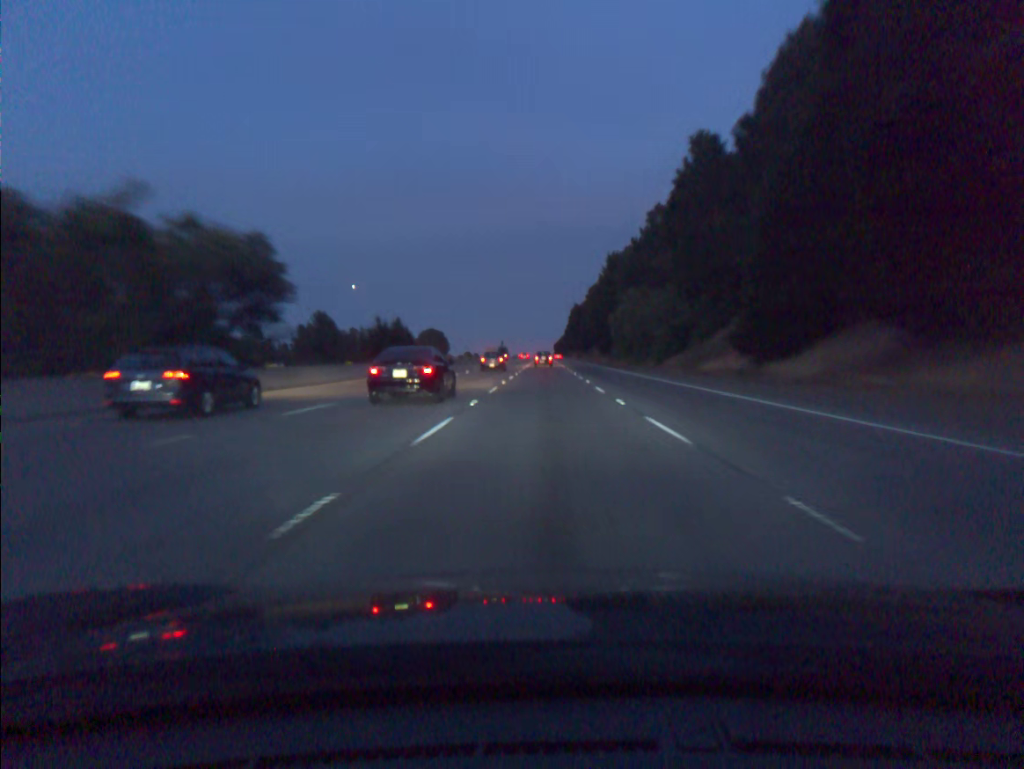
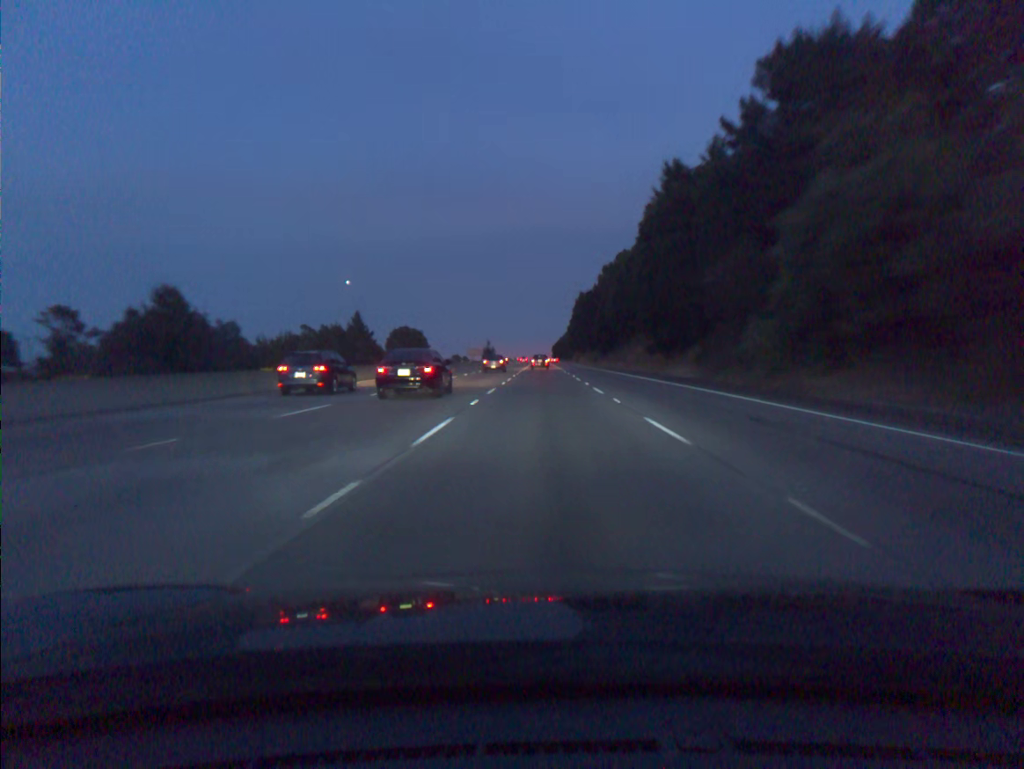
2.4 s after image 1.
(+0.1, +73.2) m; 0°
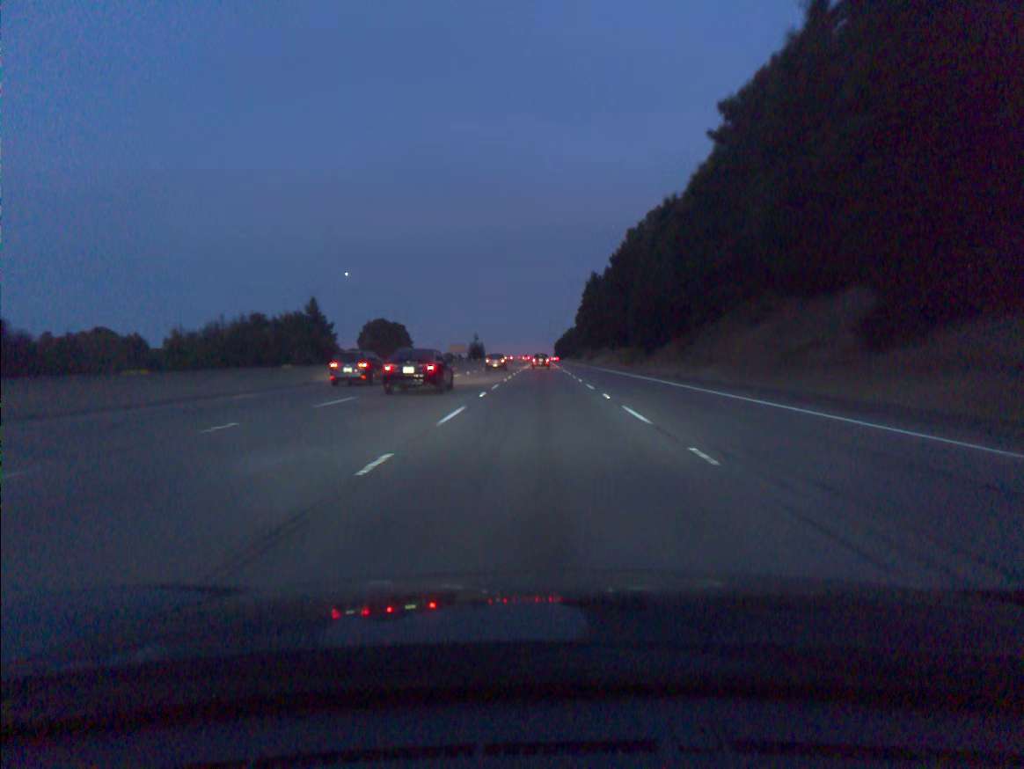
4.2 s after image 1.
(0.0, +55.4) m; 0°
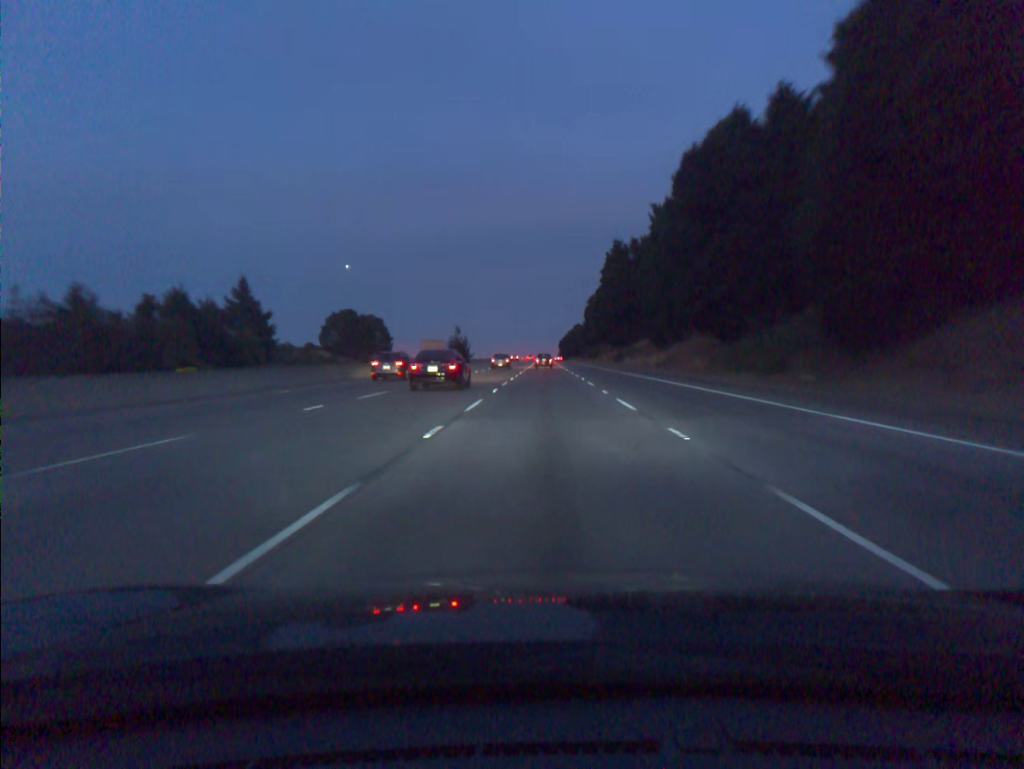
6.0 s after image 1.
(-0.2, +55.3) m; 0°
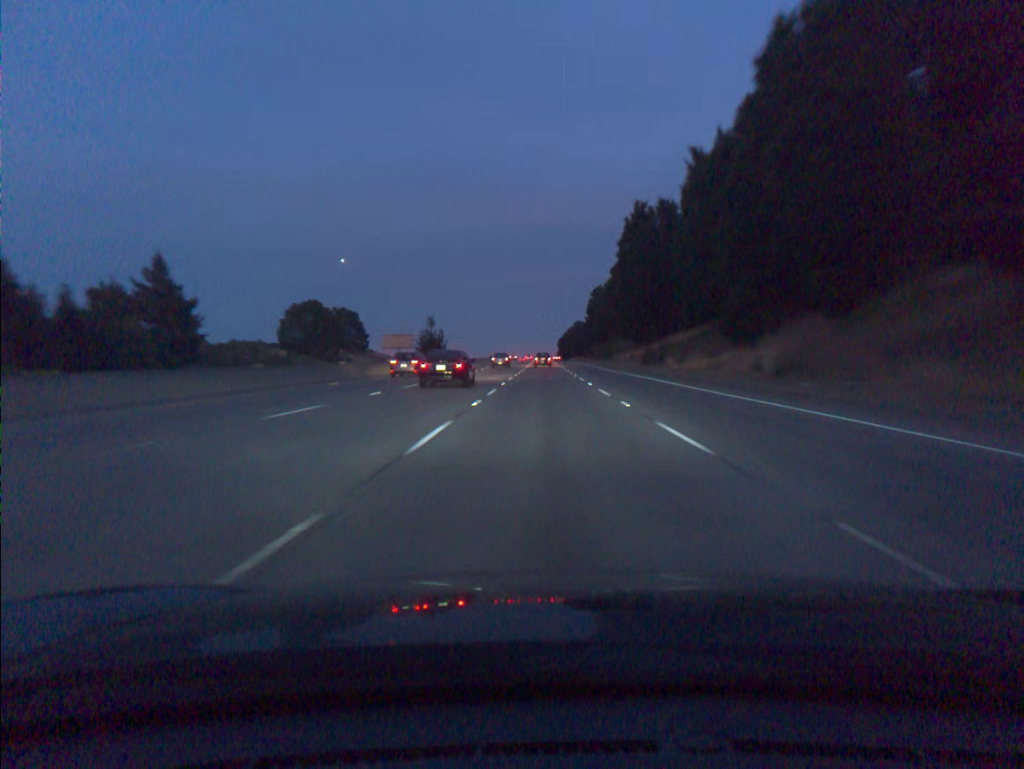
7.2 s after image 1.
(0.0, +36.8) m; 0°
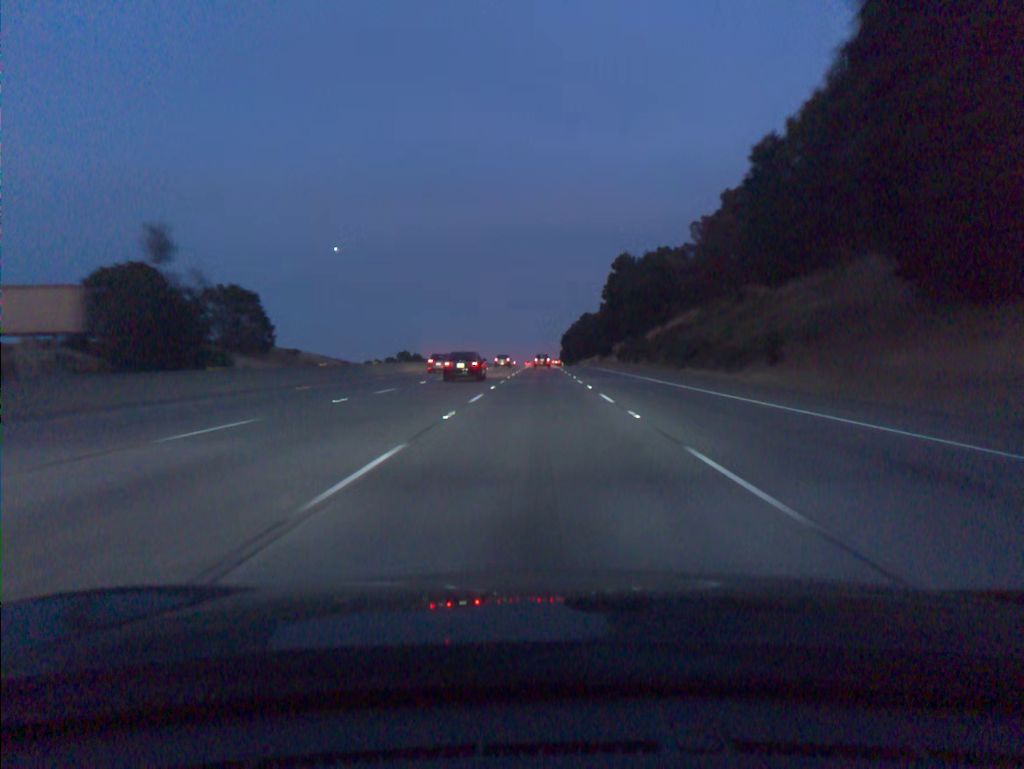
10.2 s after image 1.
(+0.3, +91.7) m; 0°
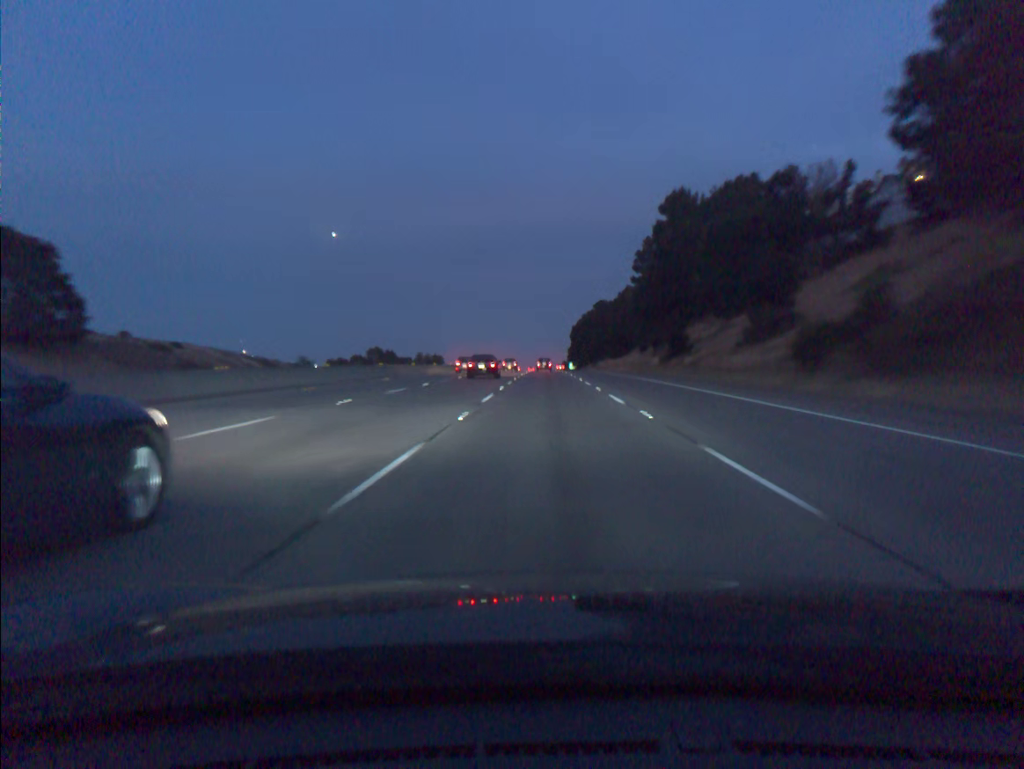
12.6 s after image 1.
(-0.3, +73.1) m; 0°
